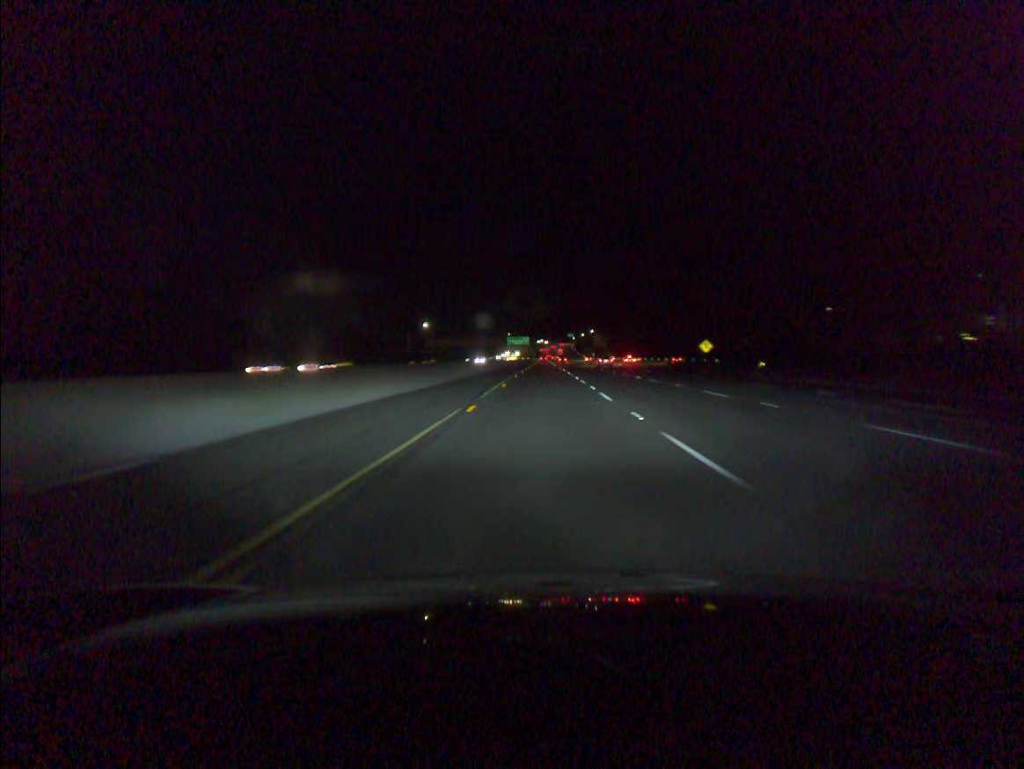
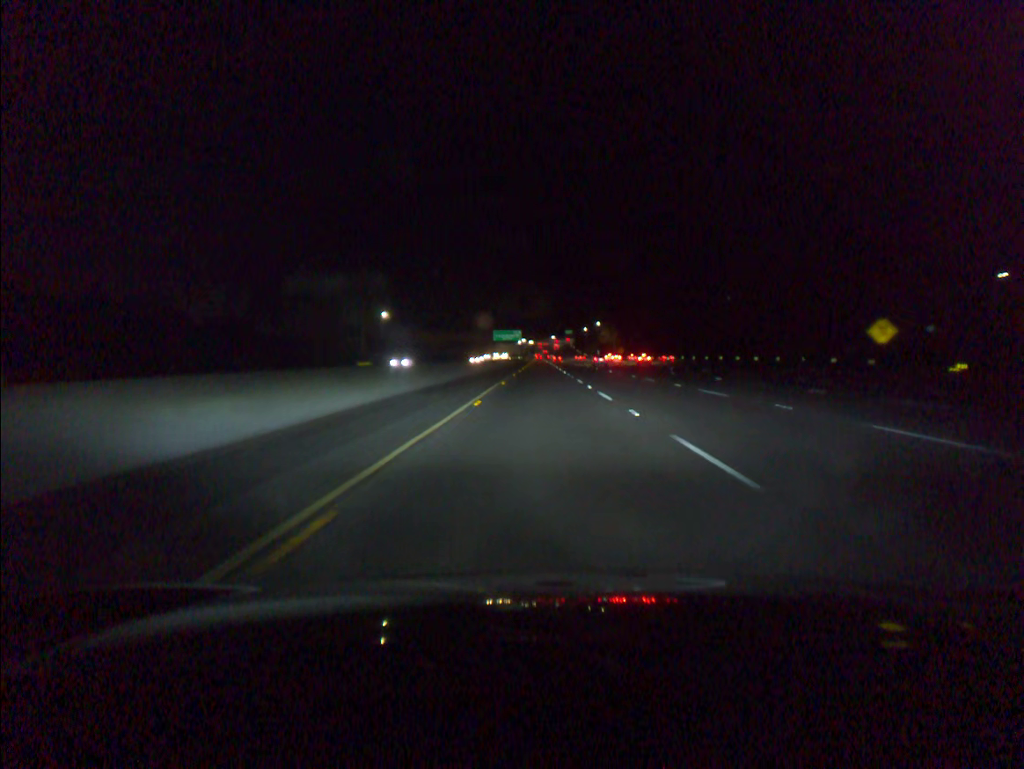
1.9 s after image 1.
(+0.1, +56.9) m; 0°
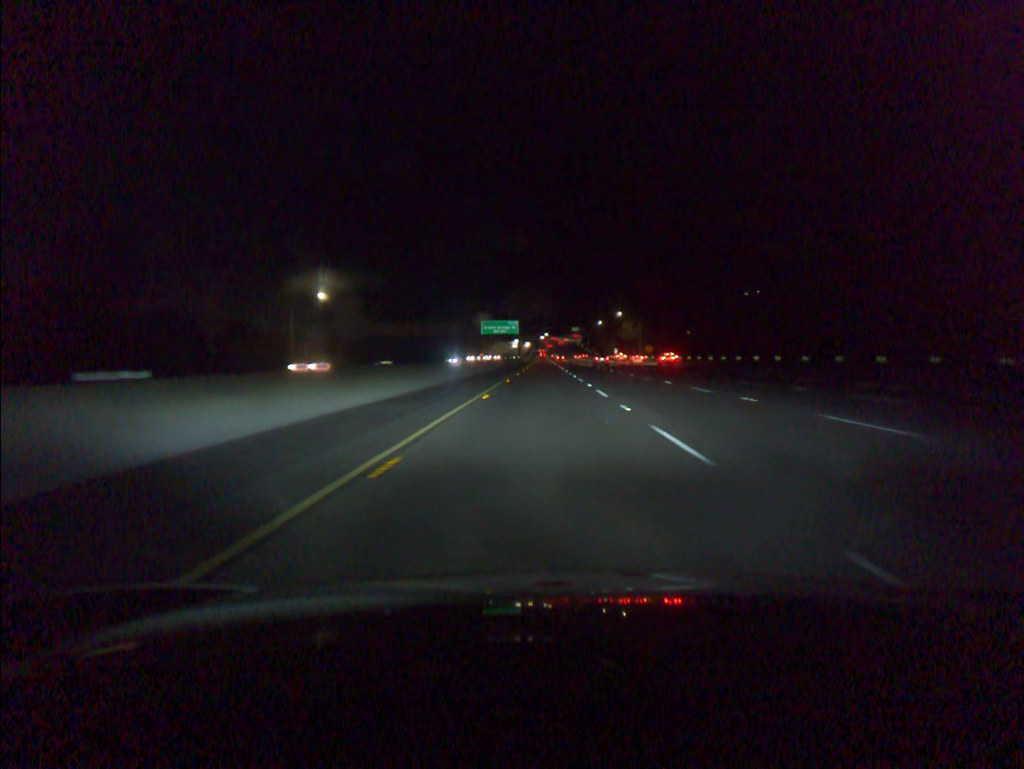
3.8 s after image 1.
(0.0, +55.3) m; 0°
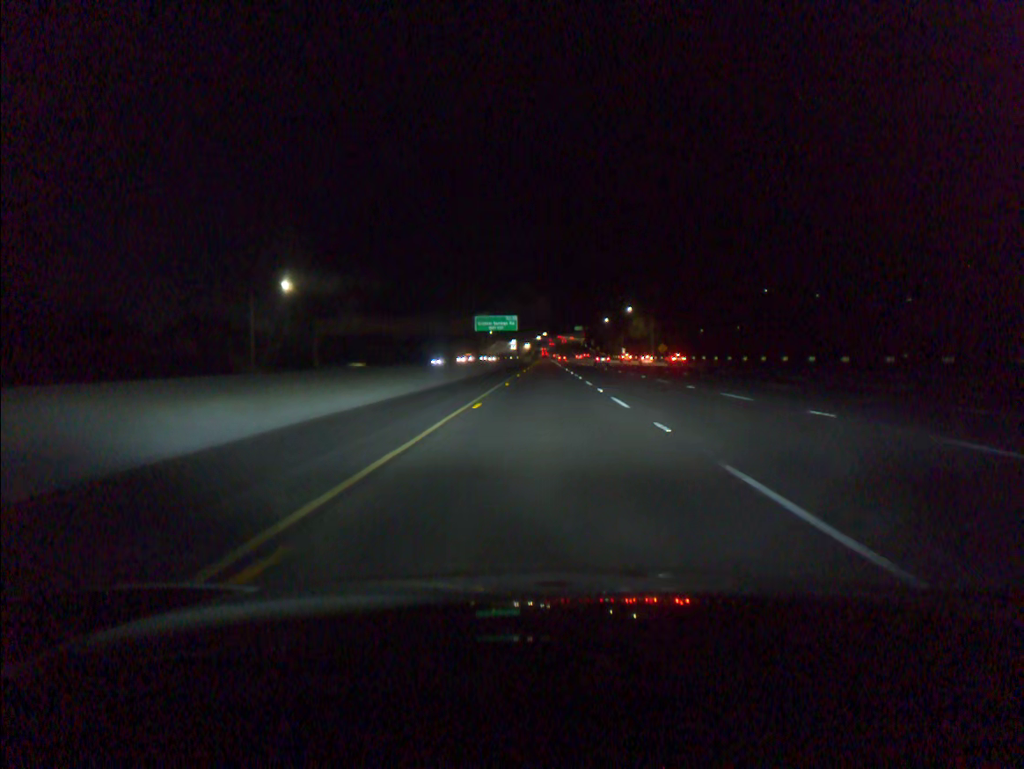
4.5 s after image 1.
(0.0, +18.9) m; 0°
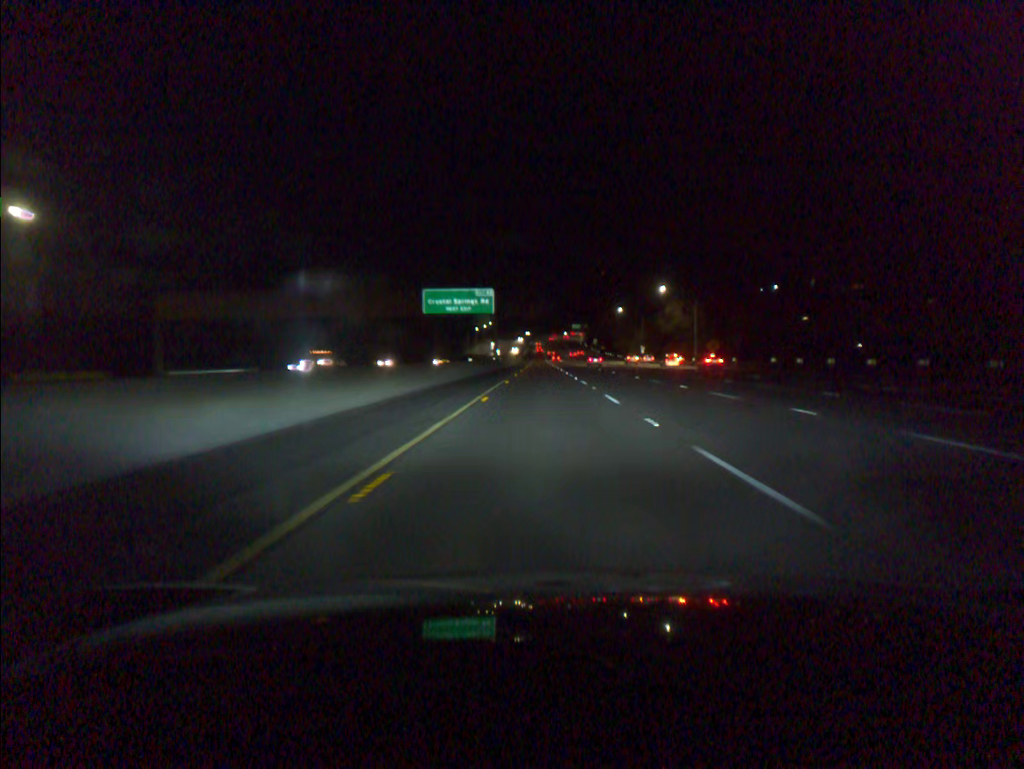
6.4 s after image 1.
(+0.2, +55.3) m; 0°
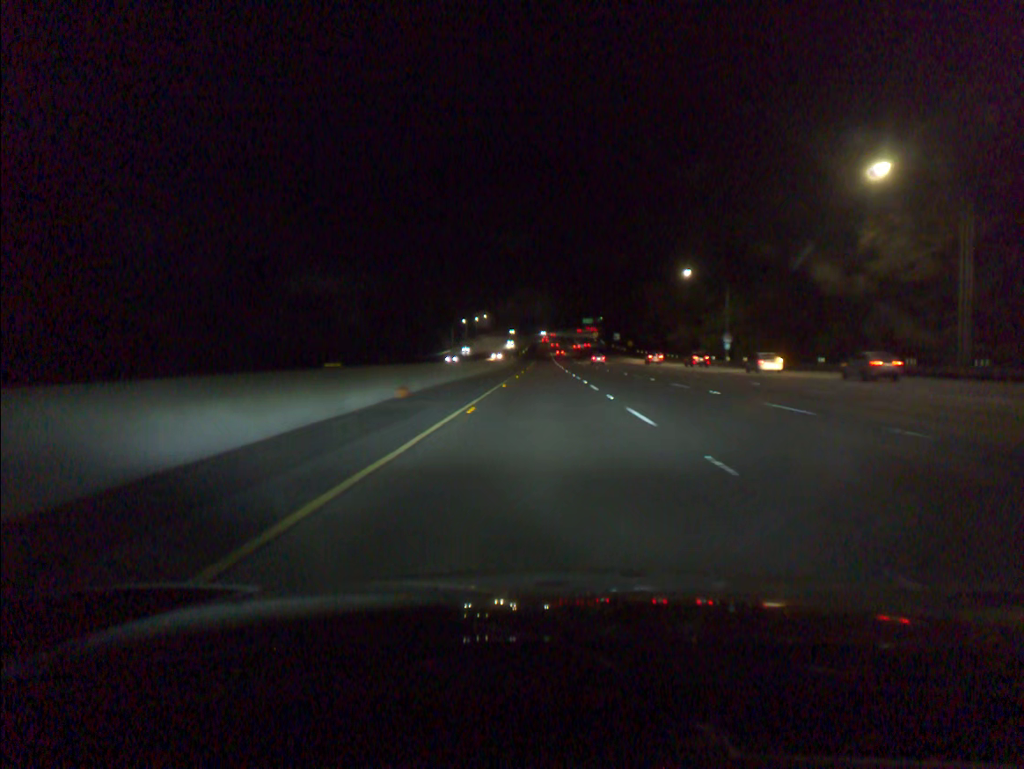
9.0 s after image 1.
(0.0, +77.3) m; 0°
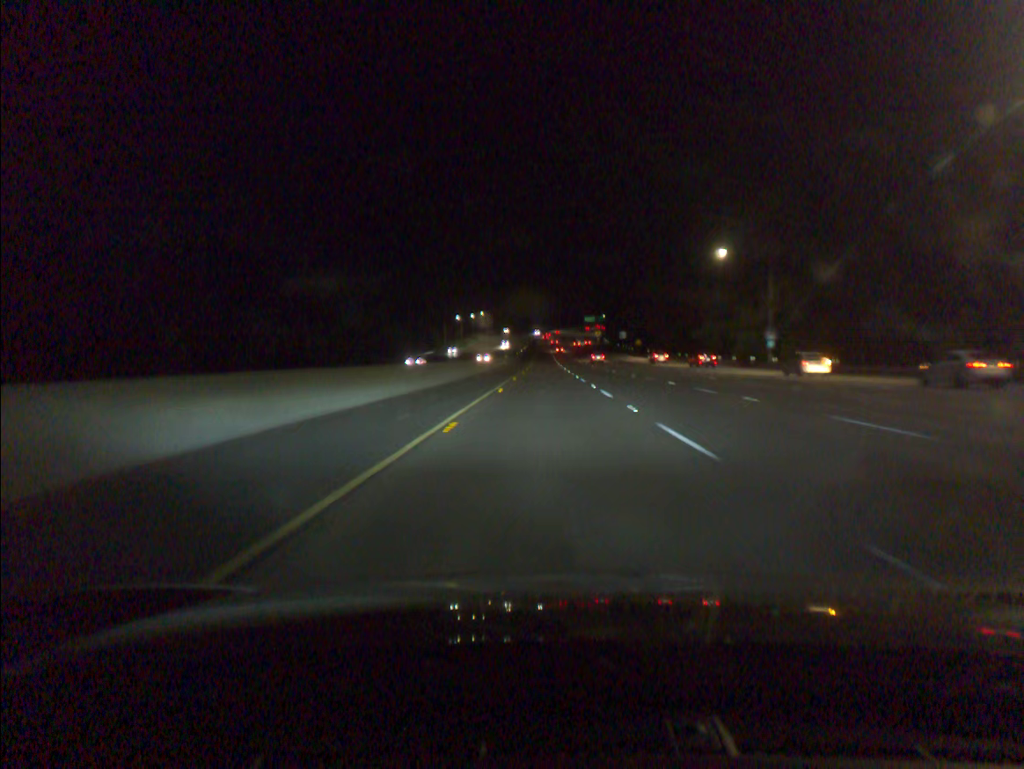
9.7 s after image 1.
(0.0, +19.0) m; 0°
